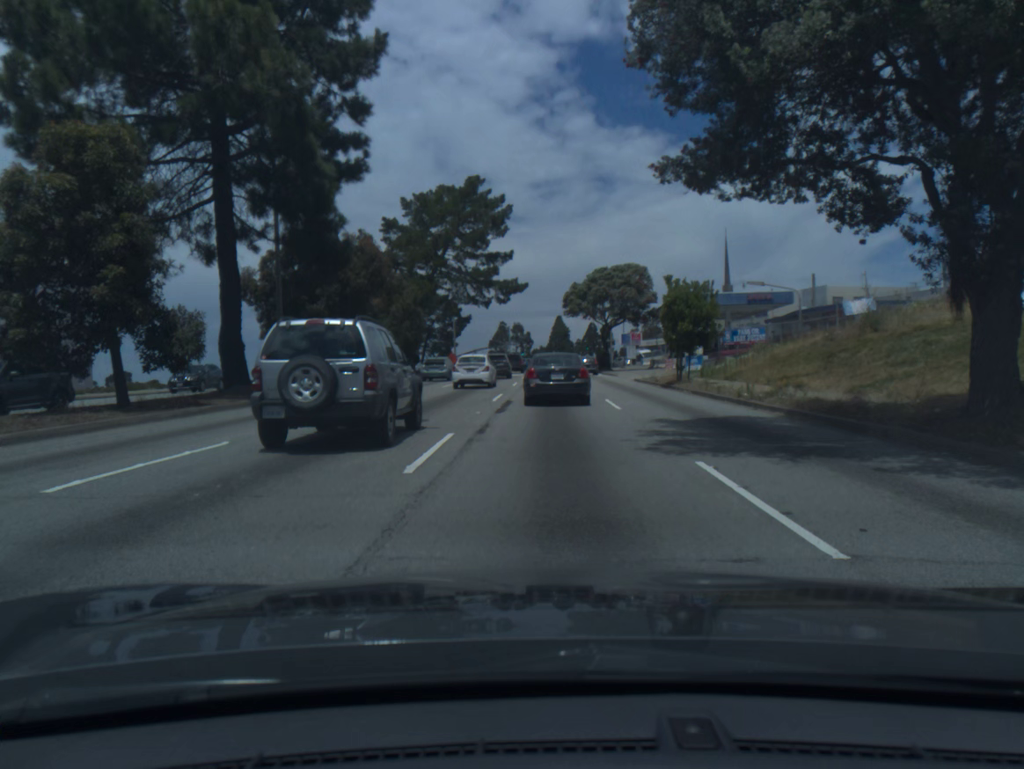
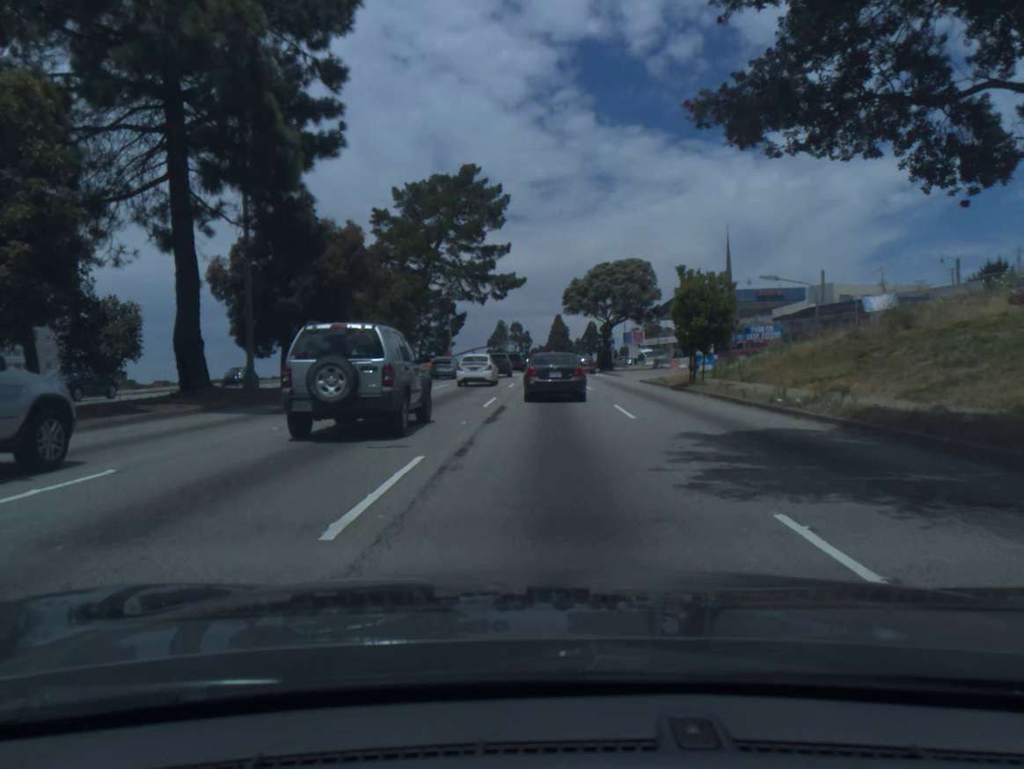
(0.0, +3.1) m; 0°
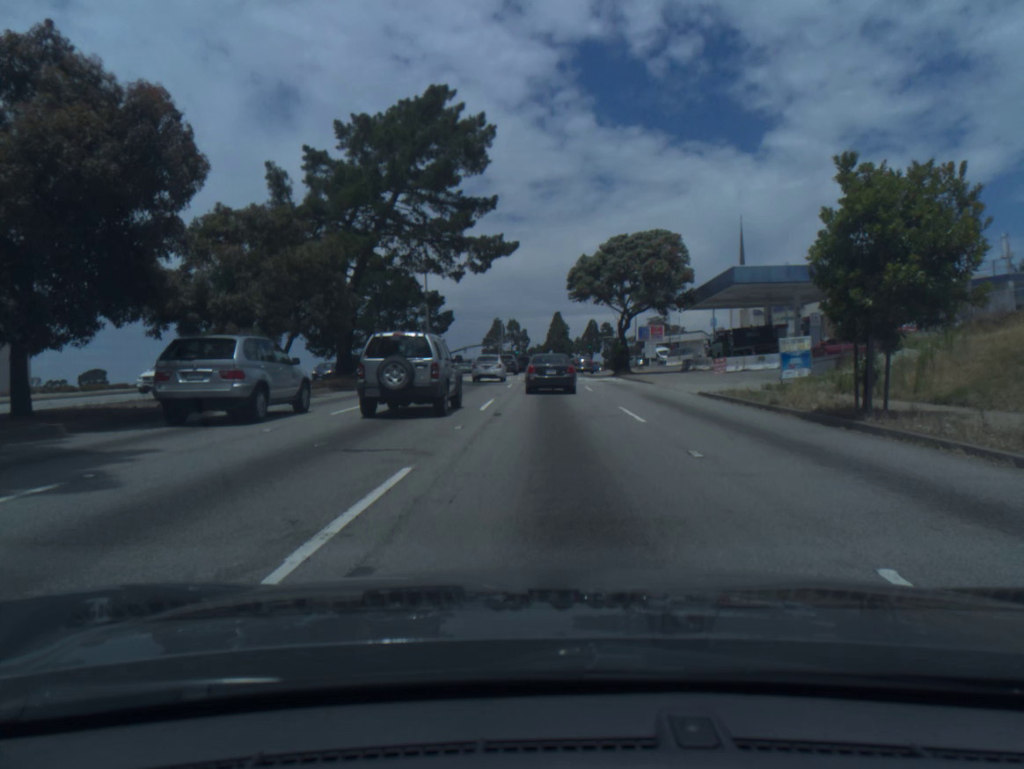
(-0.1, +15.7) m; 0°
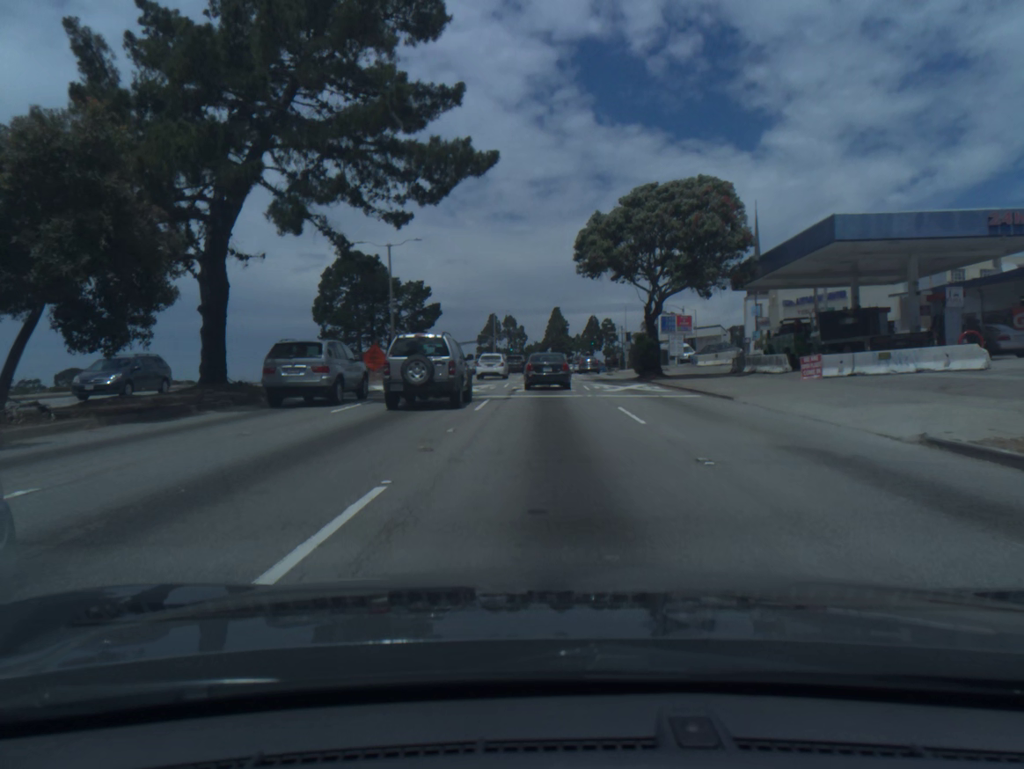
(0.0, +15.5) m; 0°
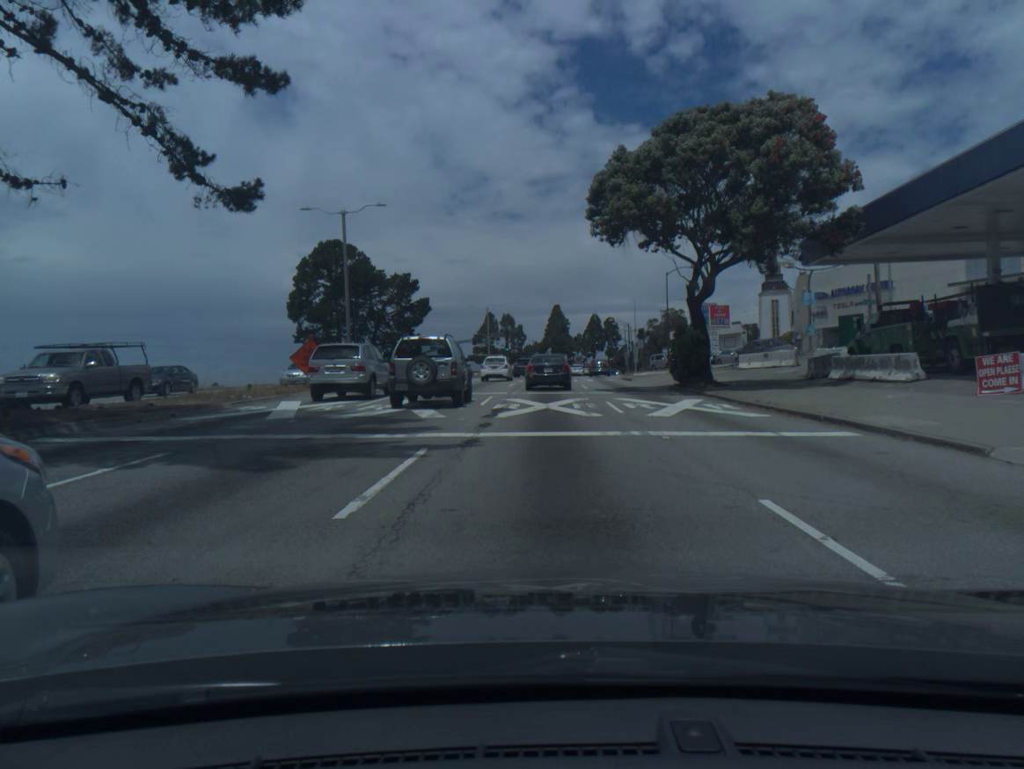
(0.0, +11.9) m; 0°
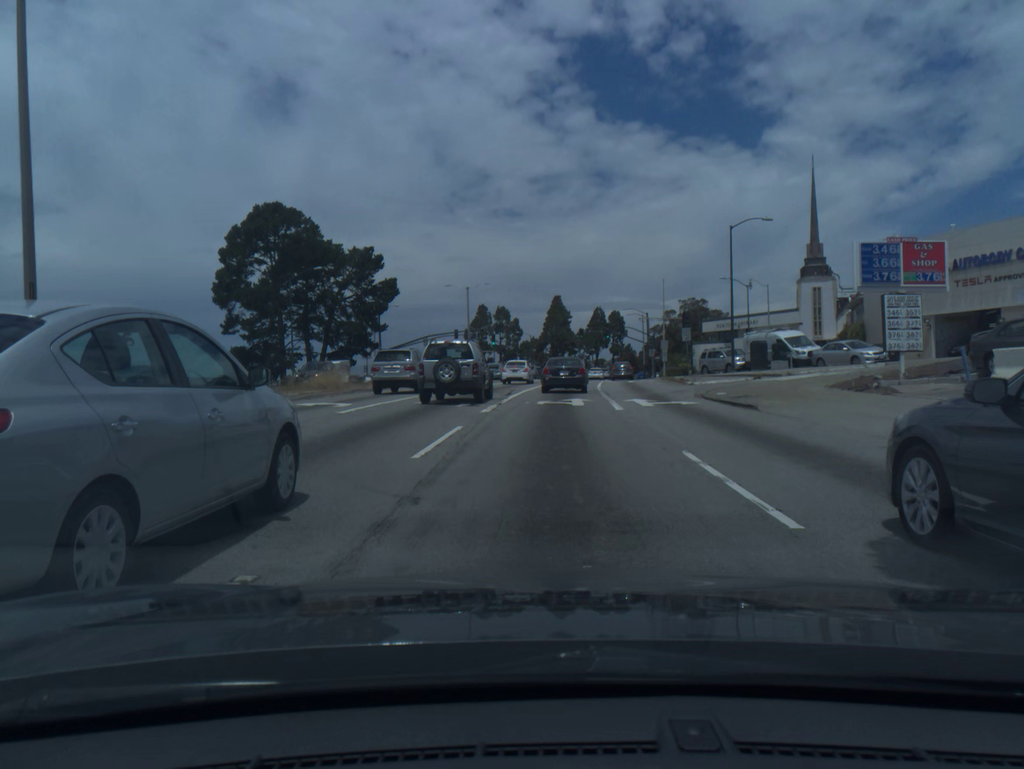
(0.0, +25.8) m; 0°
